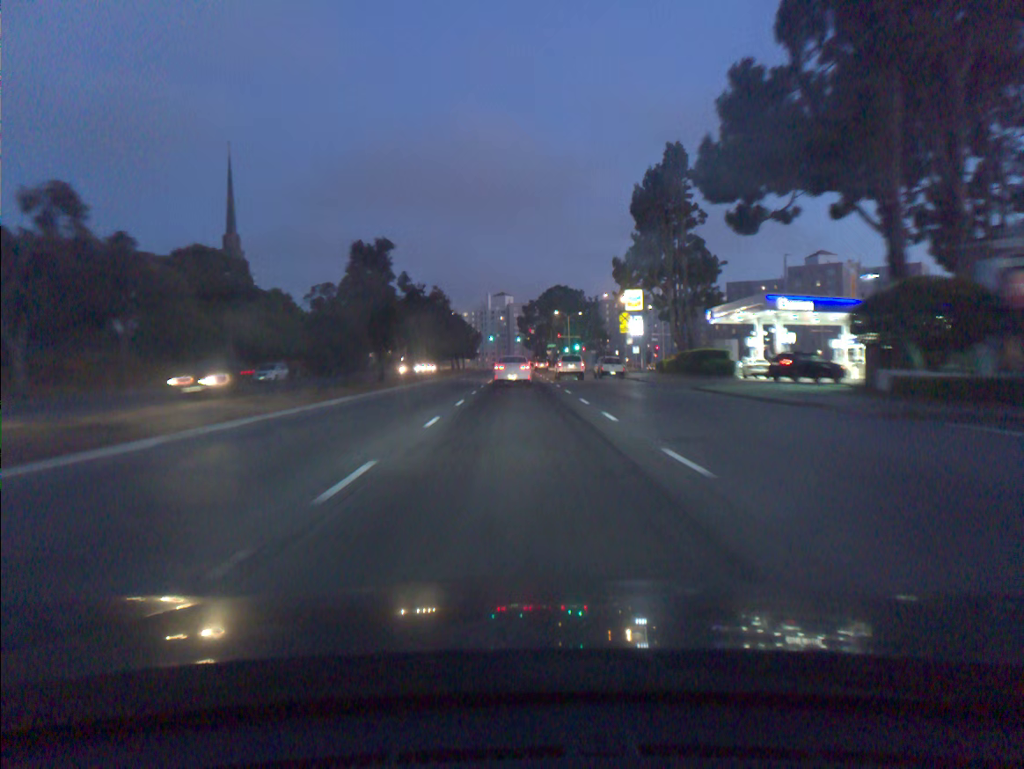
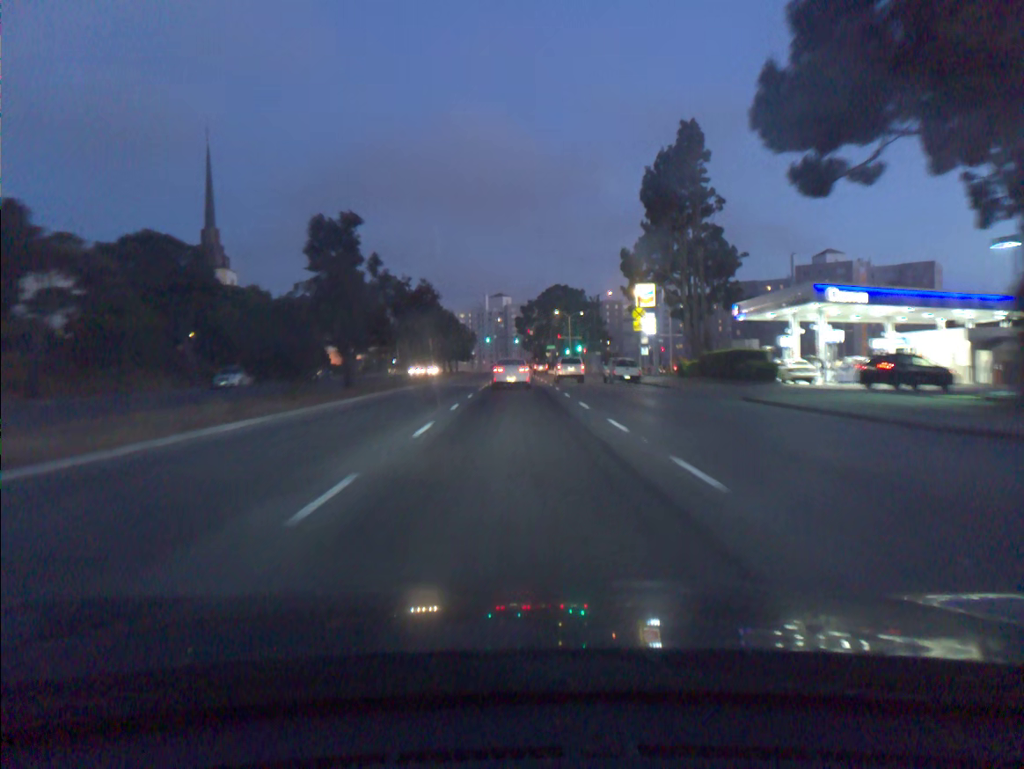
(0.0, +8.3) m; 0°
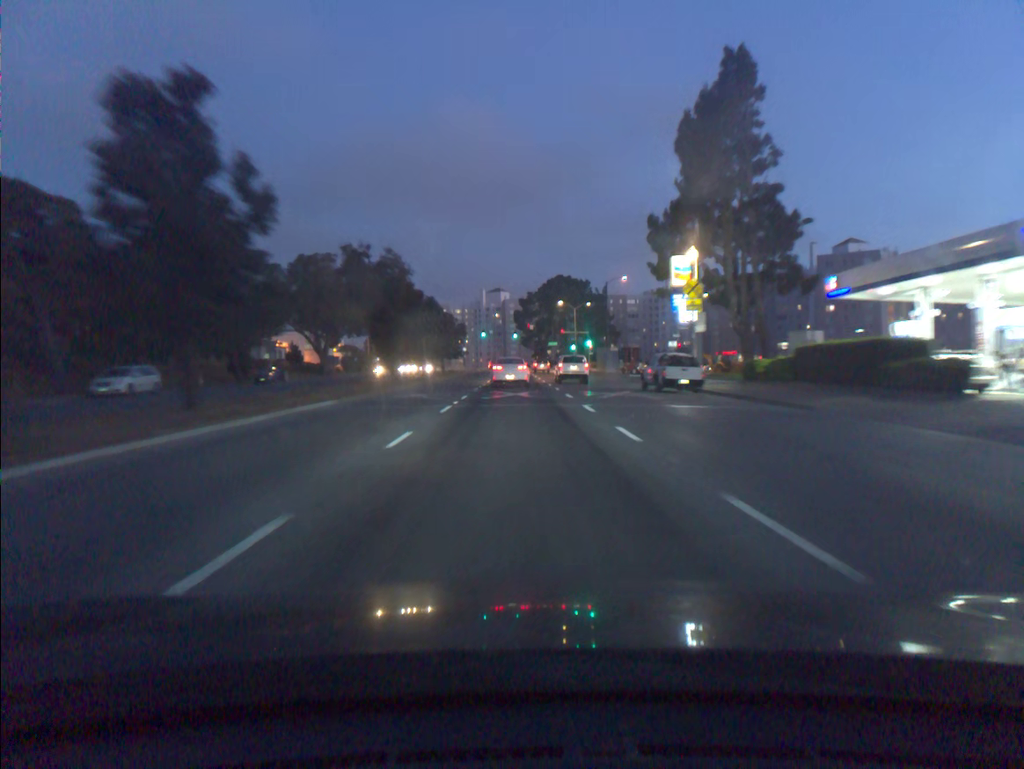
(0.0, +16.8) m; 0°
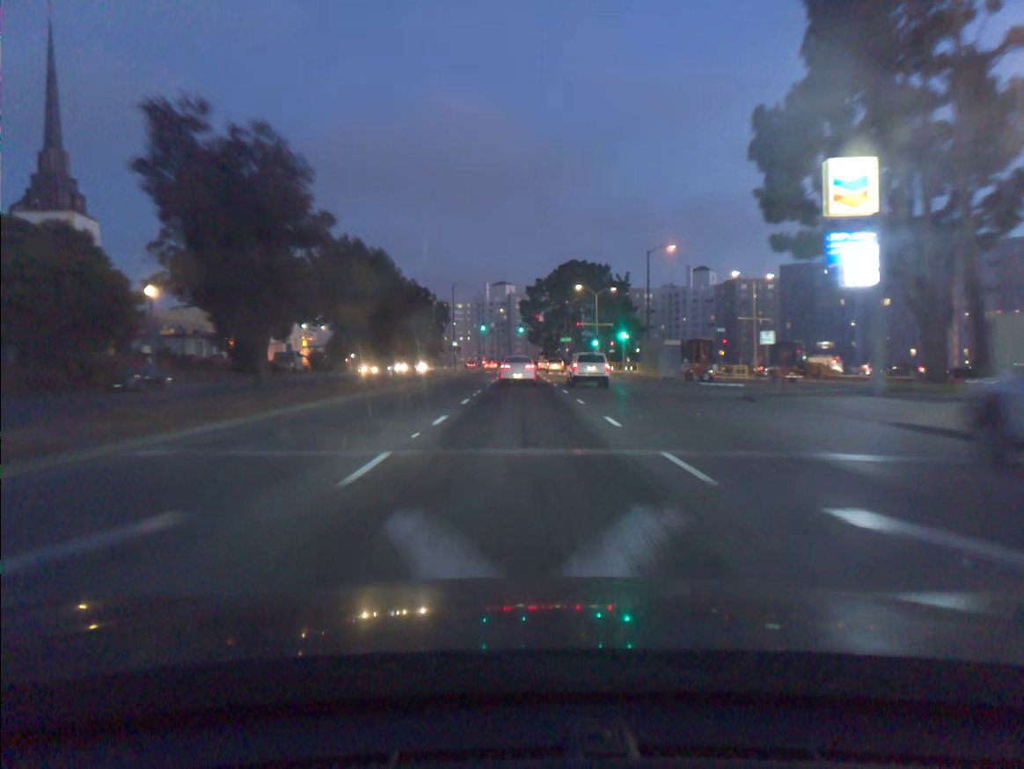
(-0.1, +25.8) m; -1°
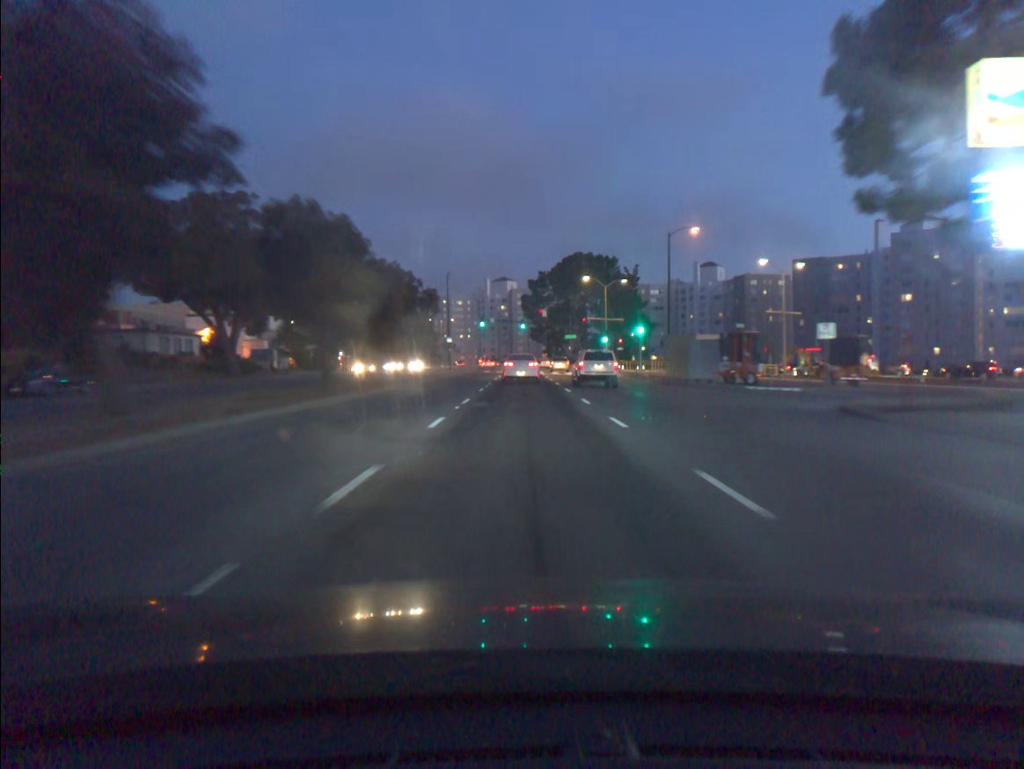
(0.0, +8.7) m; 0°
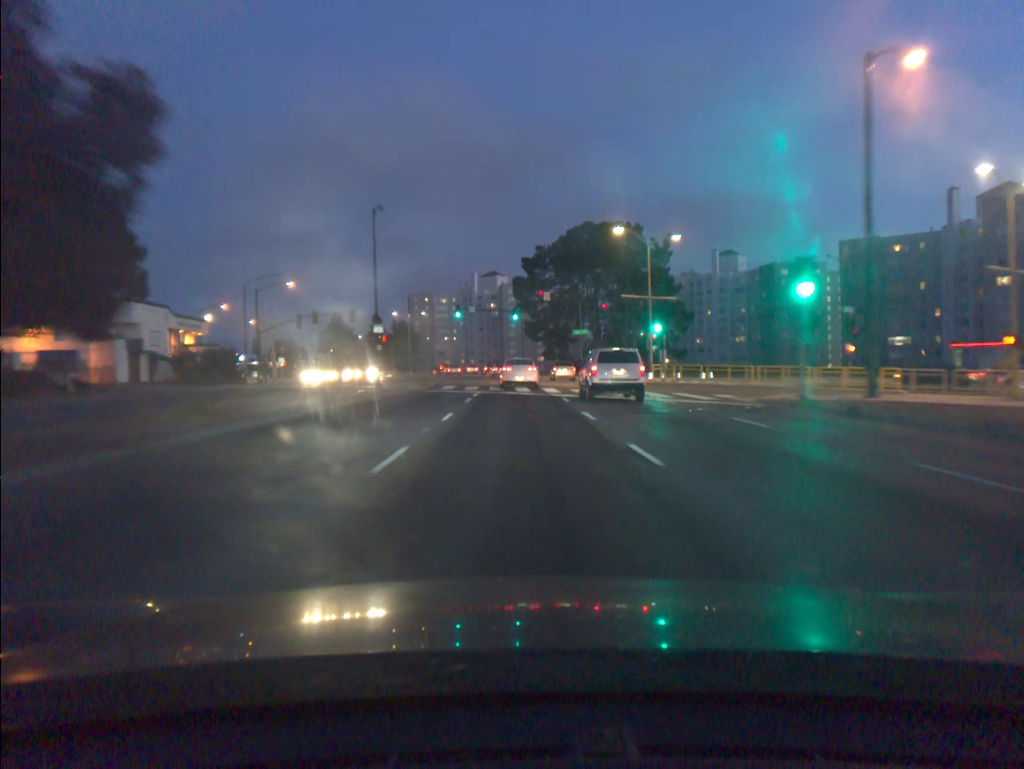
(+0.2, +35.4) m; +1°
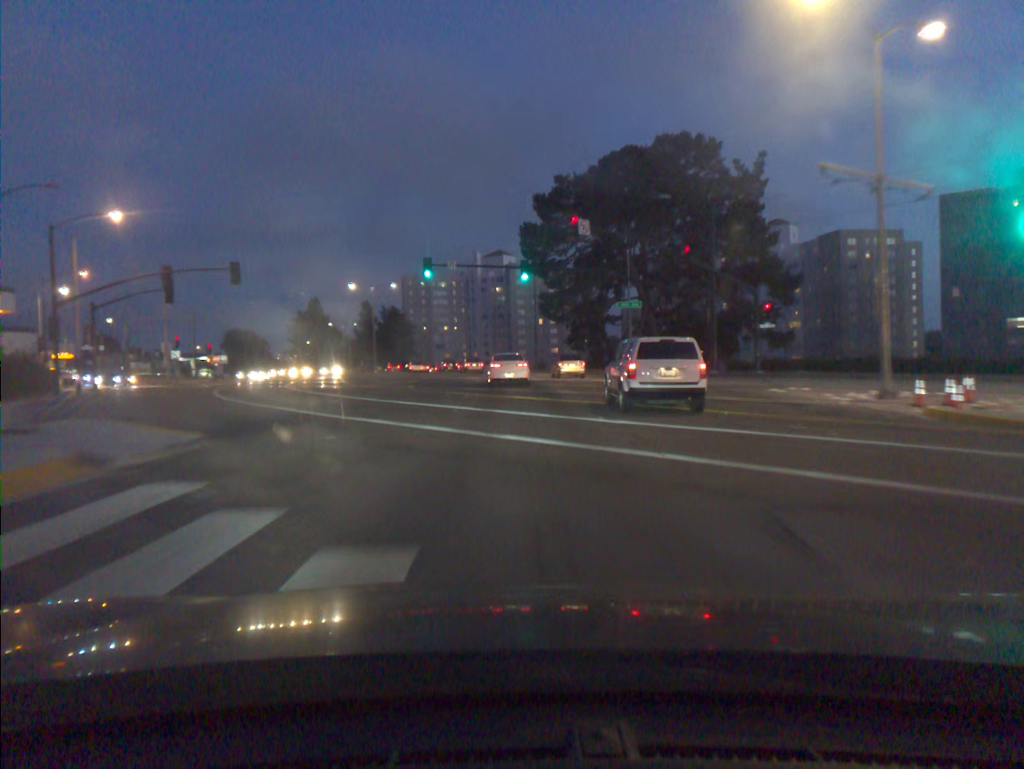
(-0.1, +35.4) m; -1°
